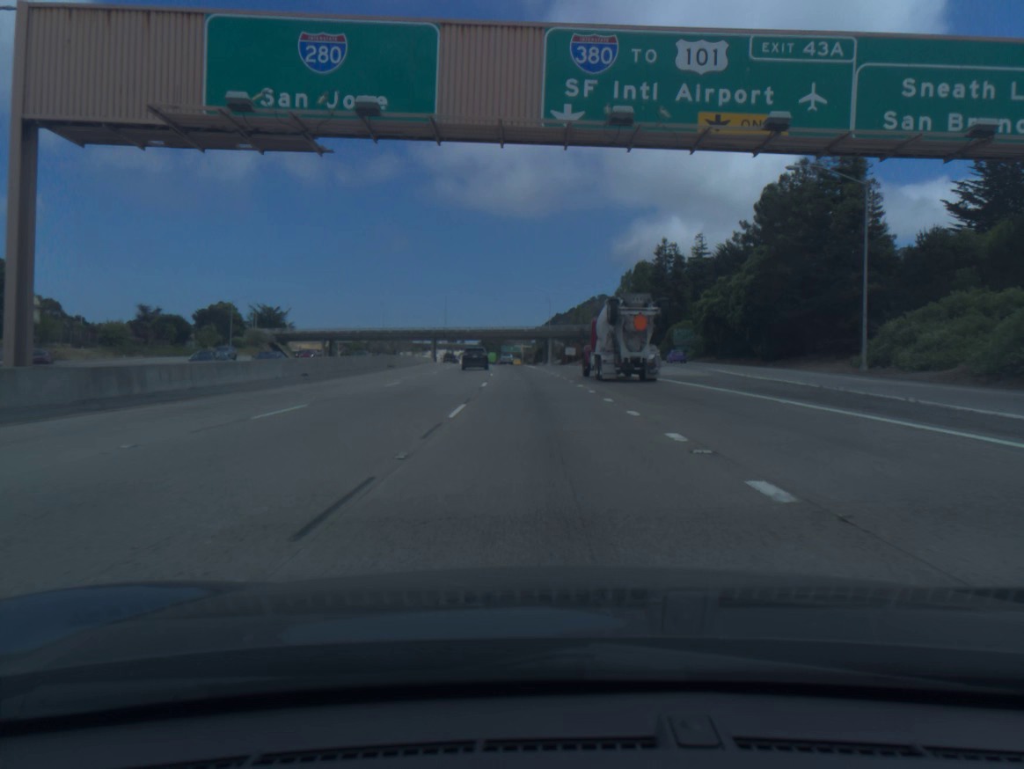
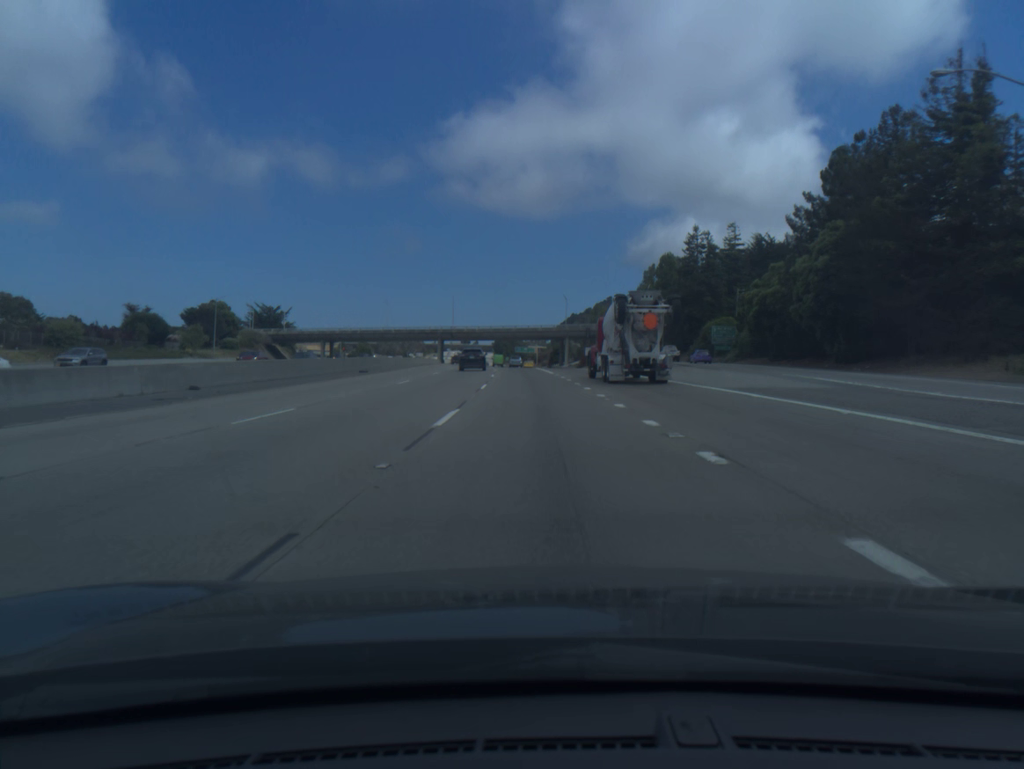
(-0.1, +15.8) m; -1°
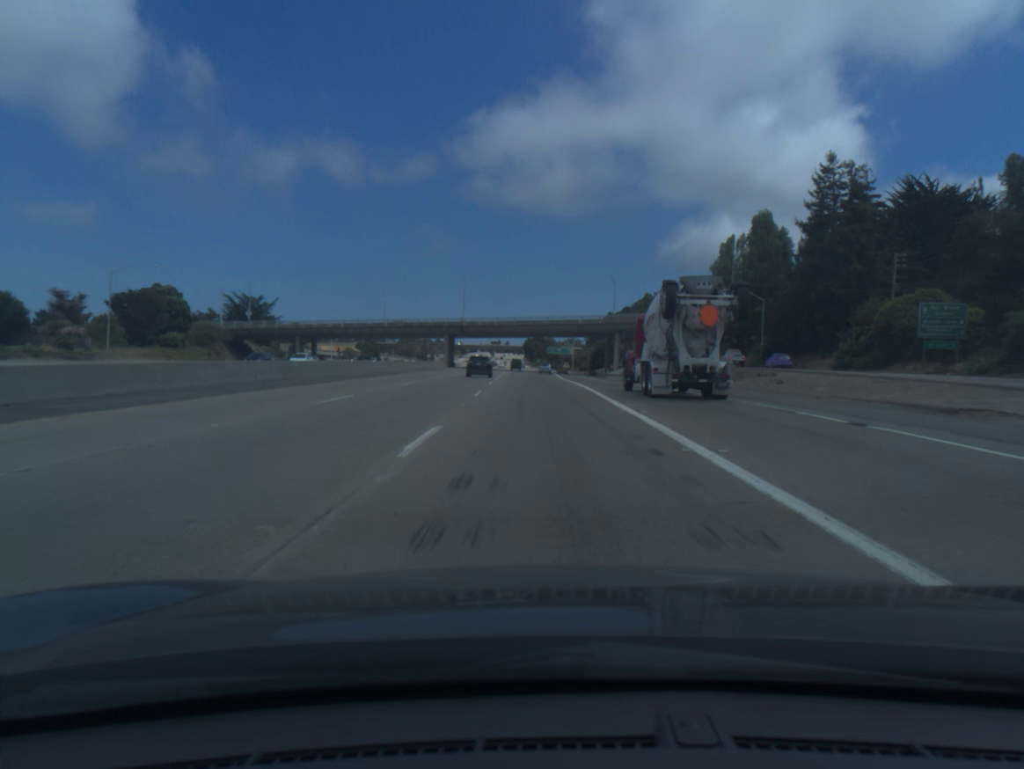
(-1.3, +47.7) m; -3°
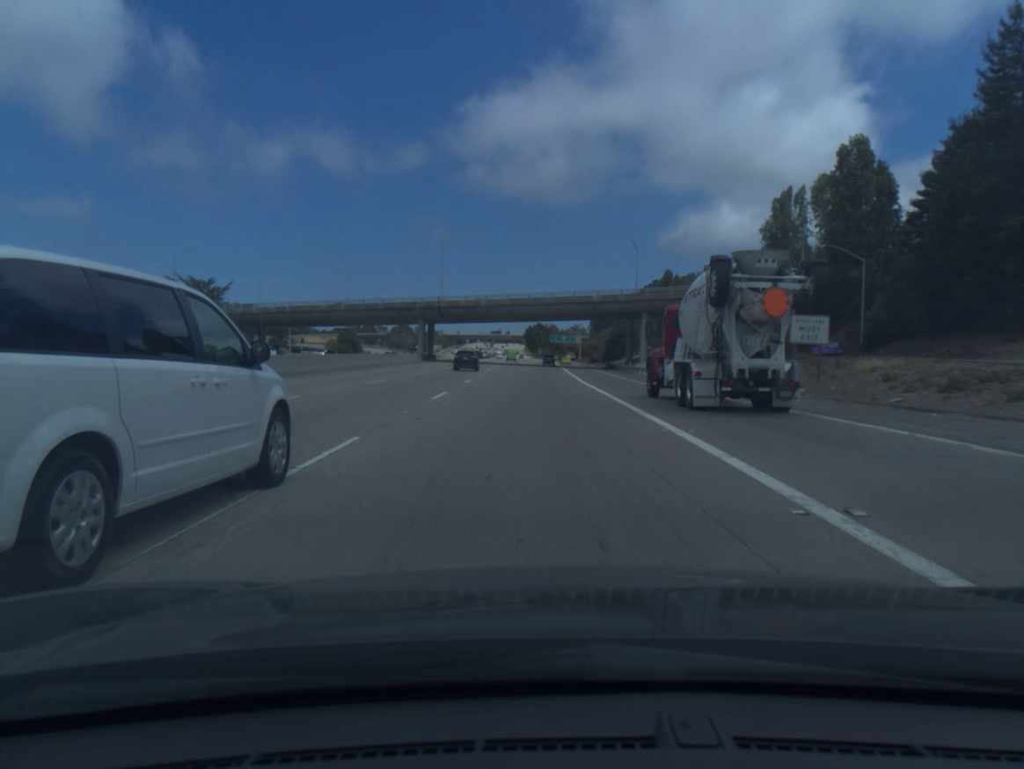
(-0.1, +32.4) m; 0°
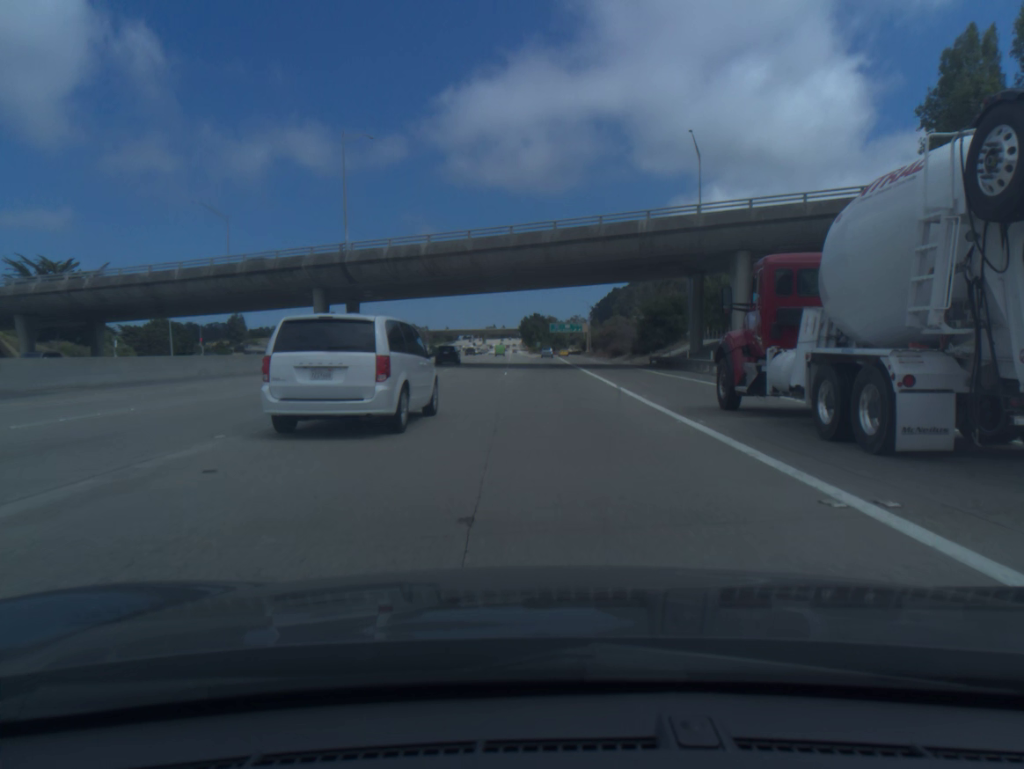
(+0.1, +49.9) m; 0°
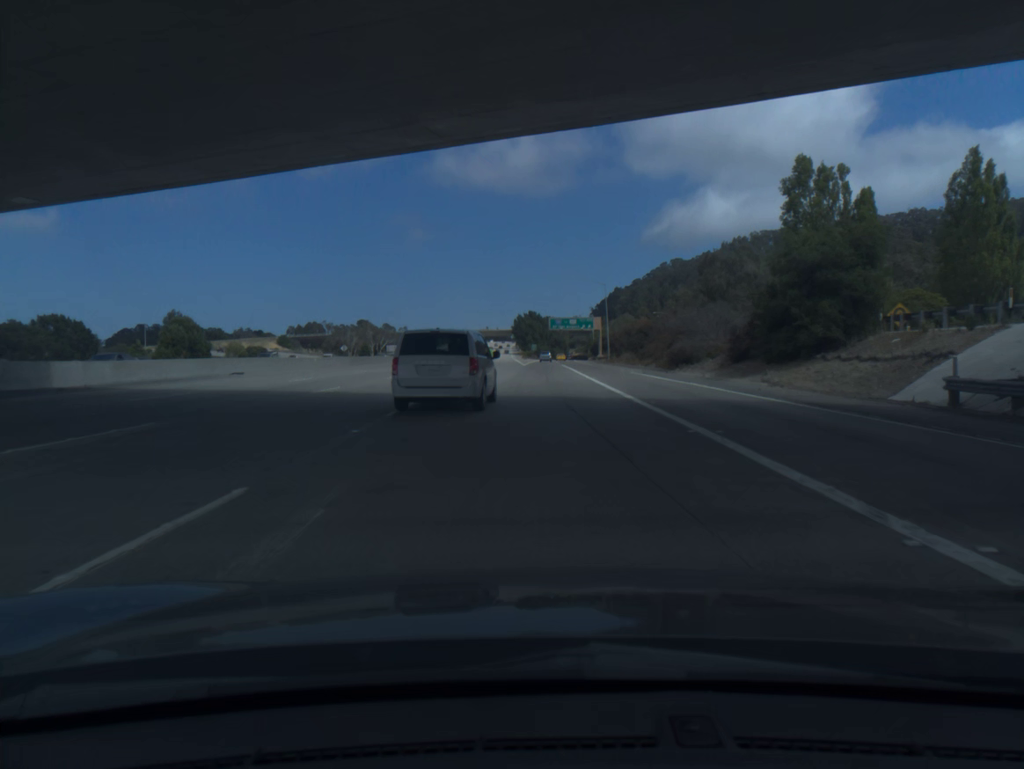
(+0.2, +51.4) m; 0°
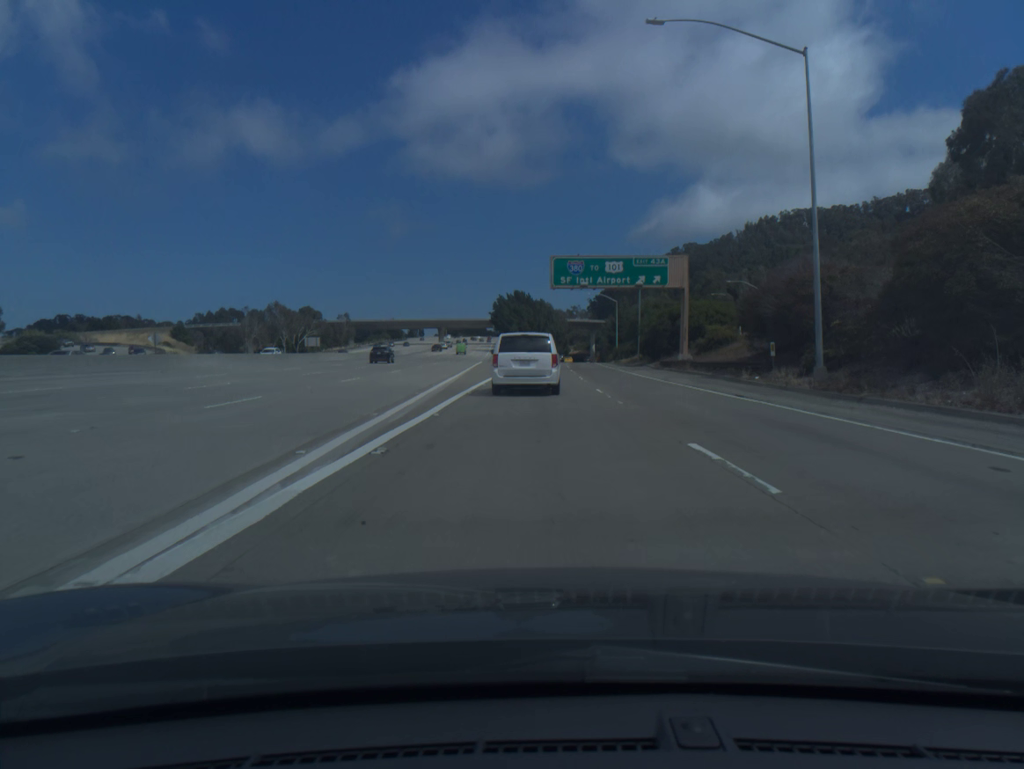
(+0.3, +88.2) m; +1°
